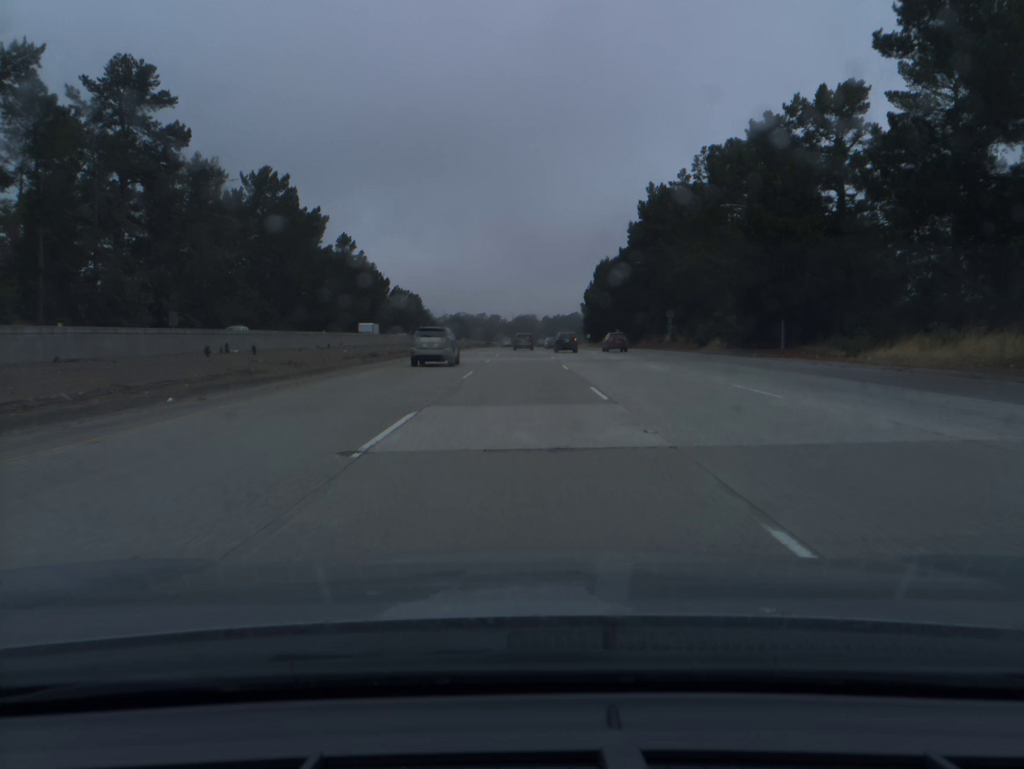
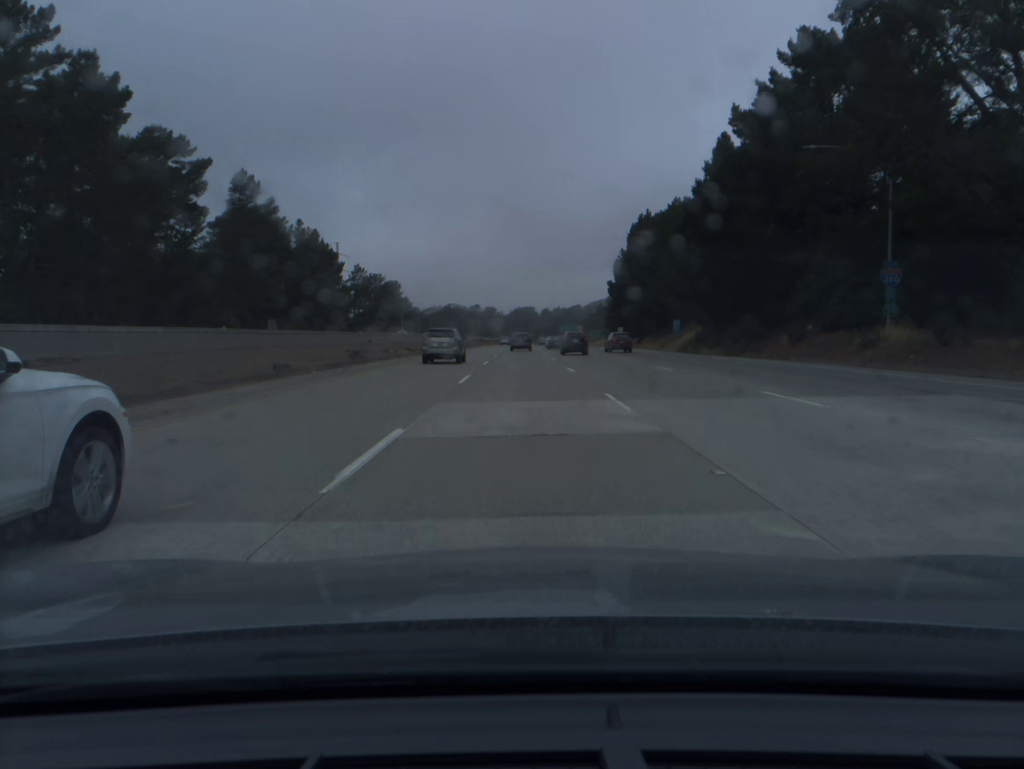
(-0.1, +60.9) m; 0°
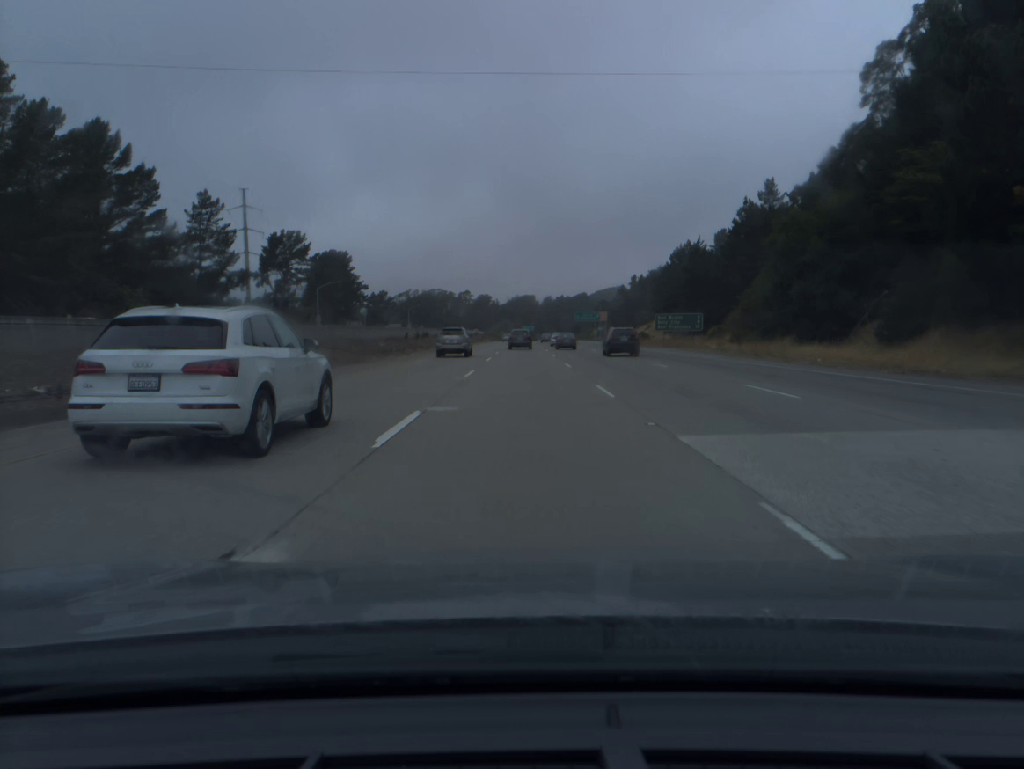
(+0.1, +99.9) m; 0°
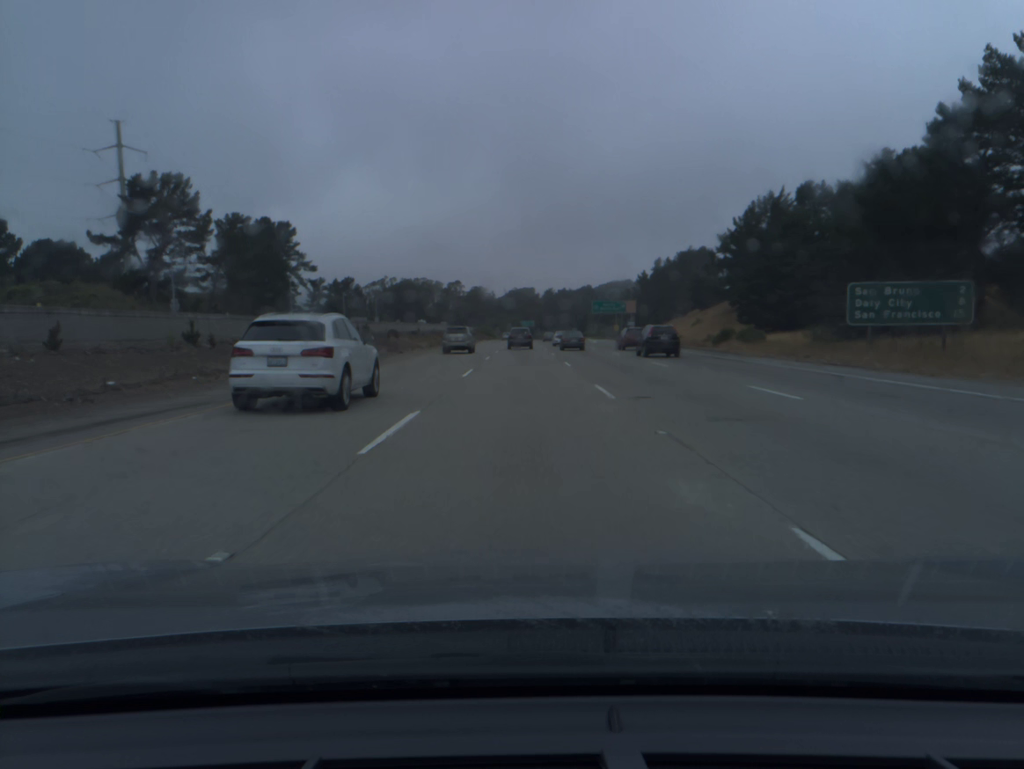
(0.0, +58.8) m; 0°
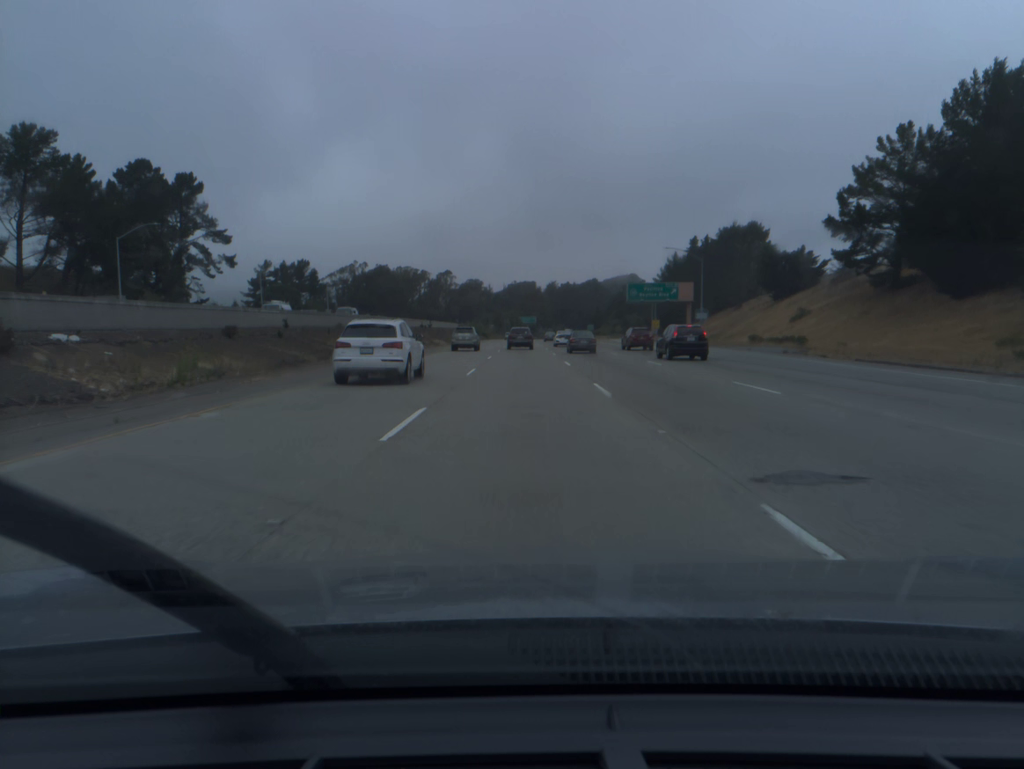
(0.0, +57.9) m; 0°
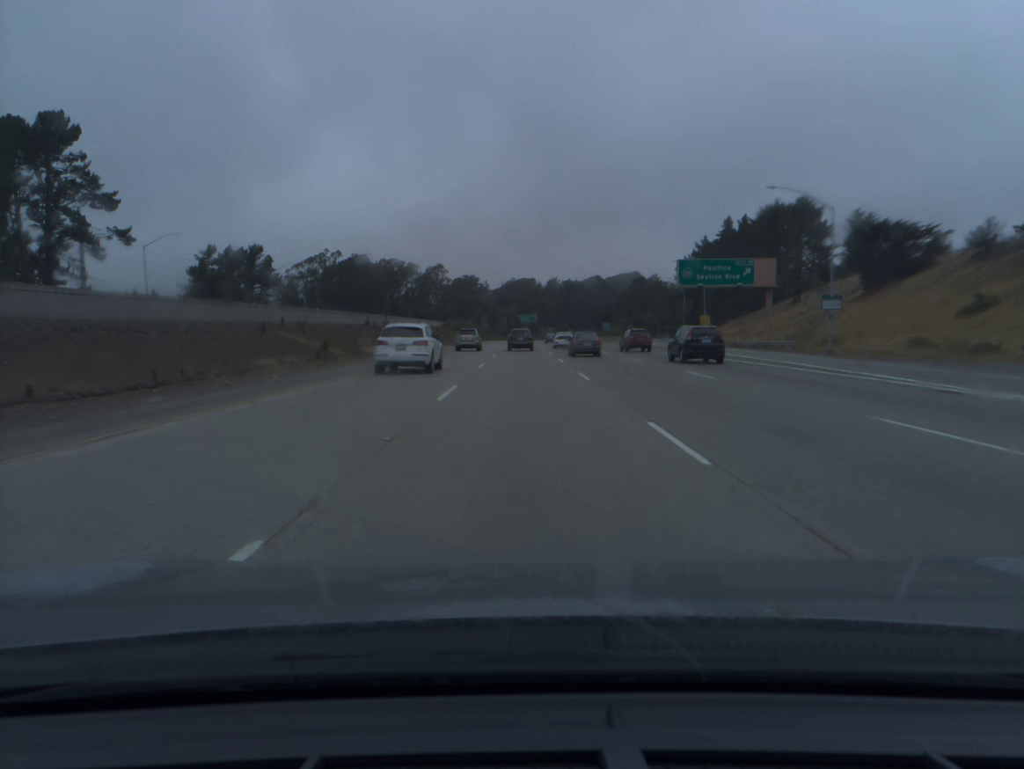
(0.0, +38.1) m; 0°
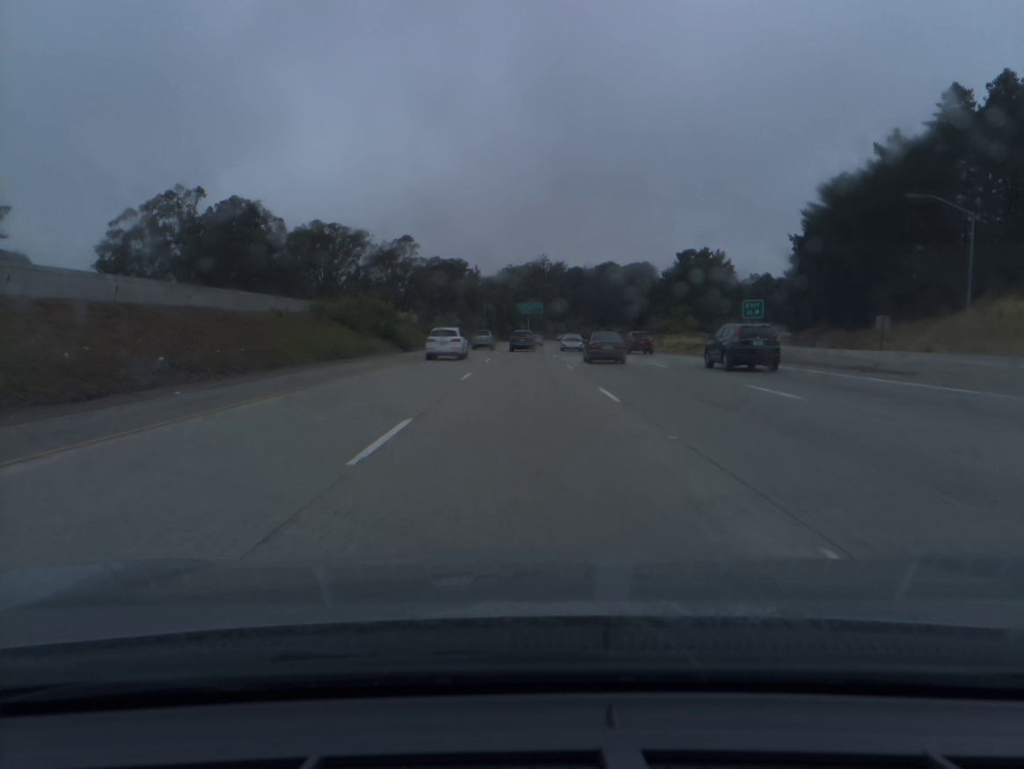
(+0.1, +95.0) m; 0°
